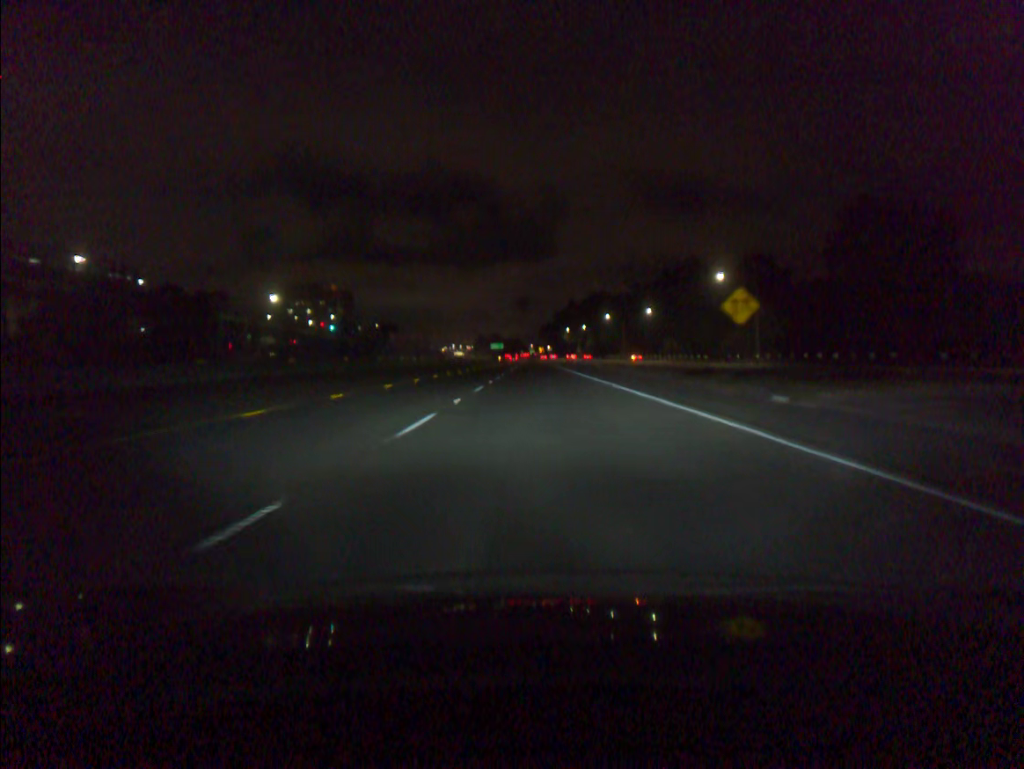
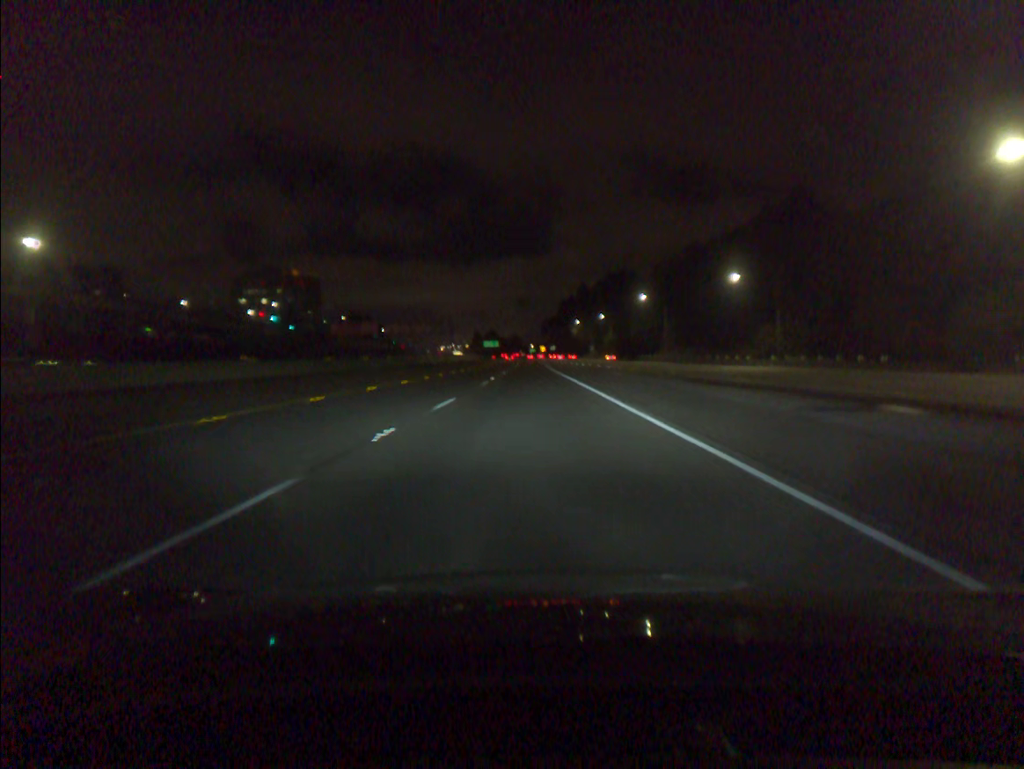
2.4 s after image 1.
(-0.2, +67.4) m; 0°
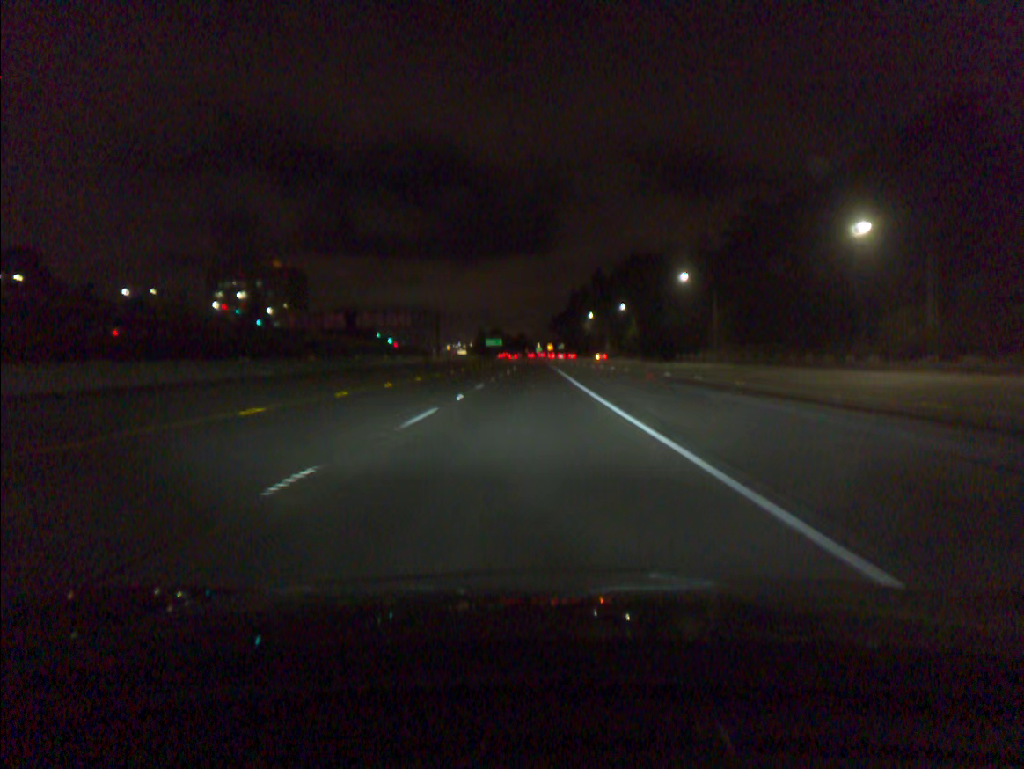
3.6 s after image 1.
(-0.1, +33.8) m; -1°
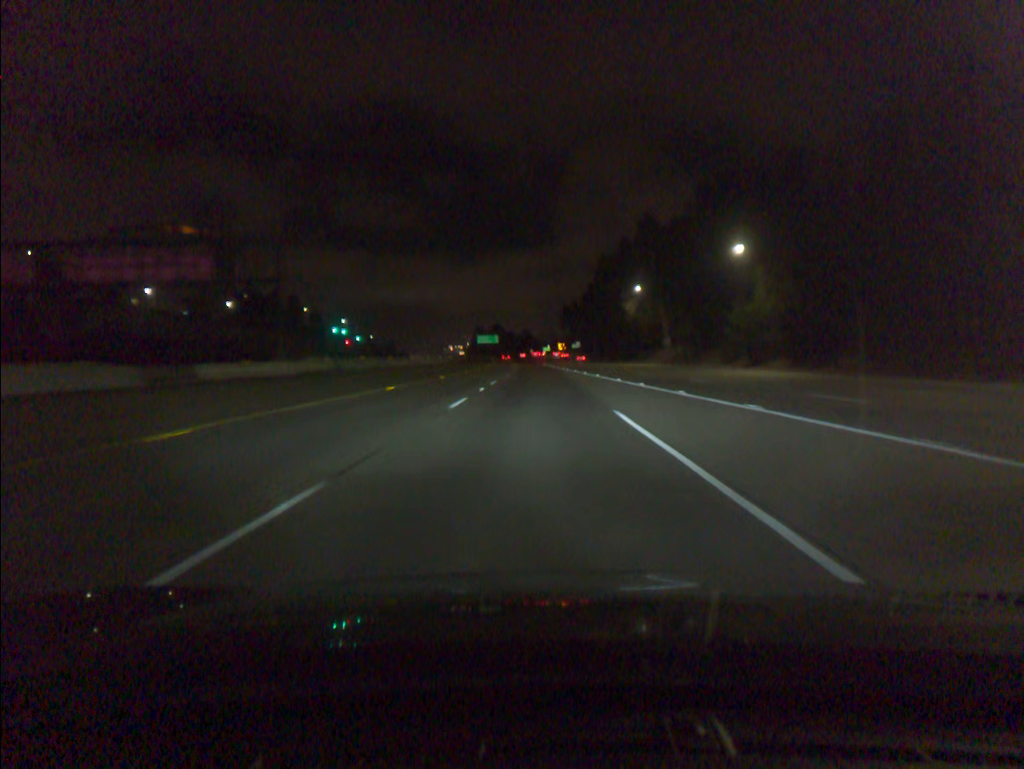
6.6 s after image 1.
(-0.5, +84.6) m; 0°
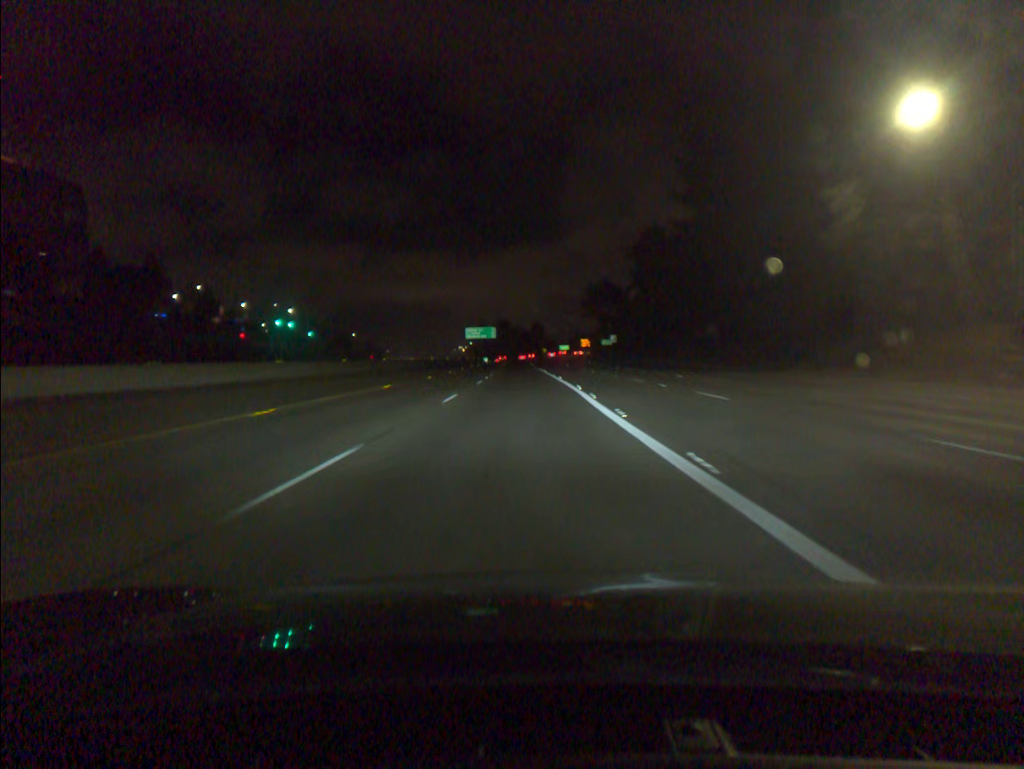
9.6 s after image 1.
(-0.4, +85.0) m; -1°
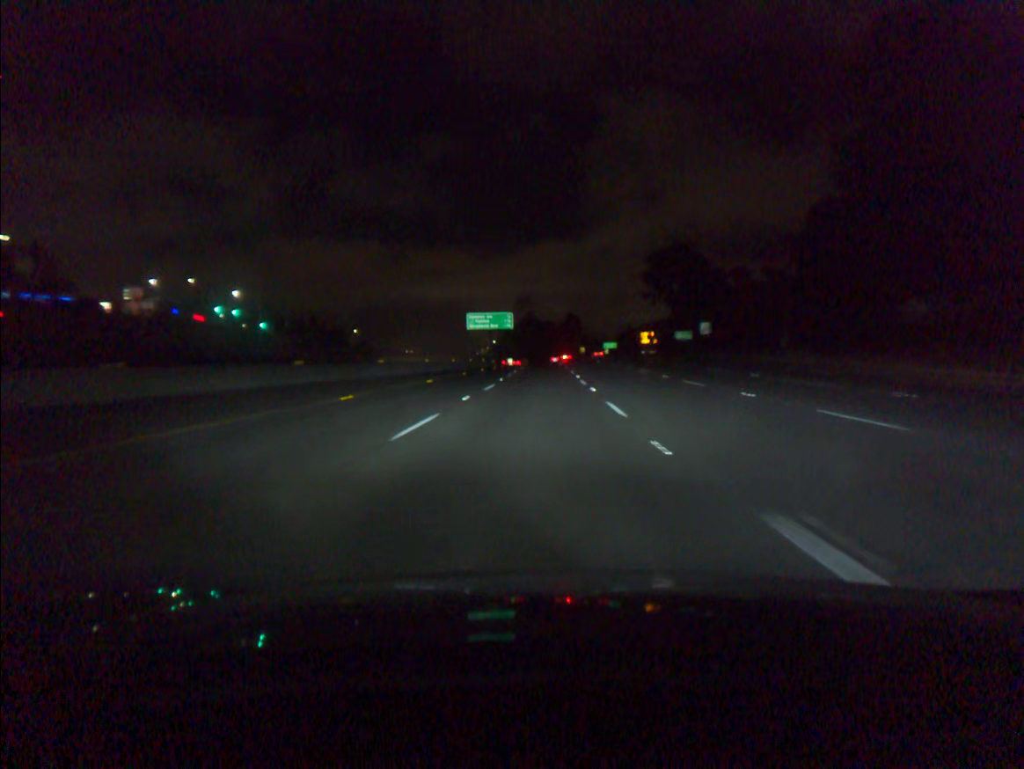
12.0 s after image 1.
(-1.6, +67.9) m; -2°
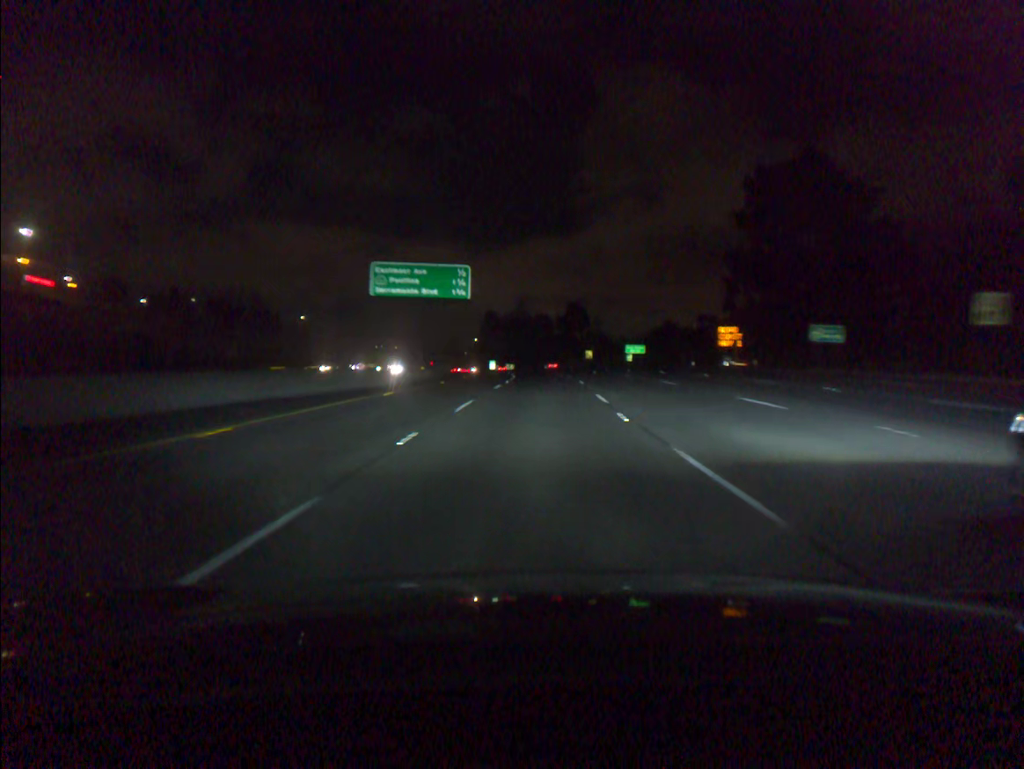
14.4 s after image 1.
(+0.3, +67.6) m; +1°
